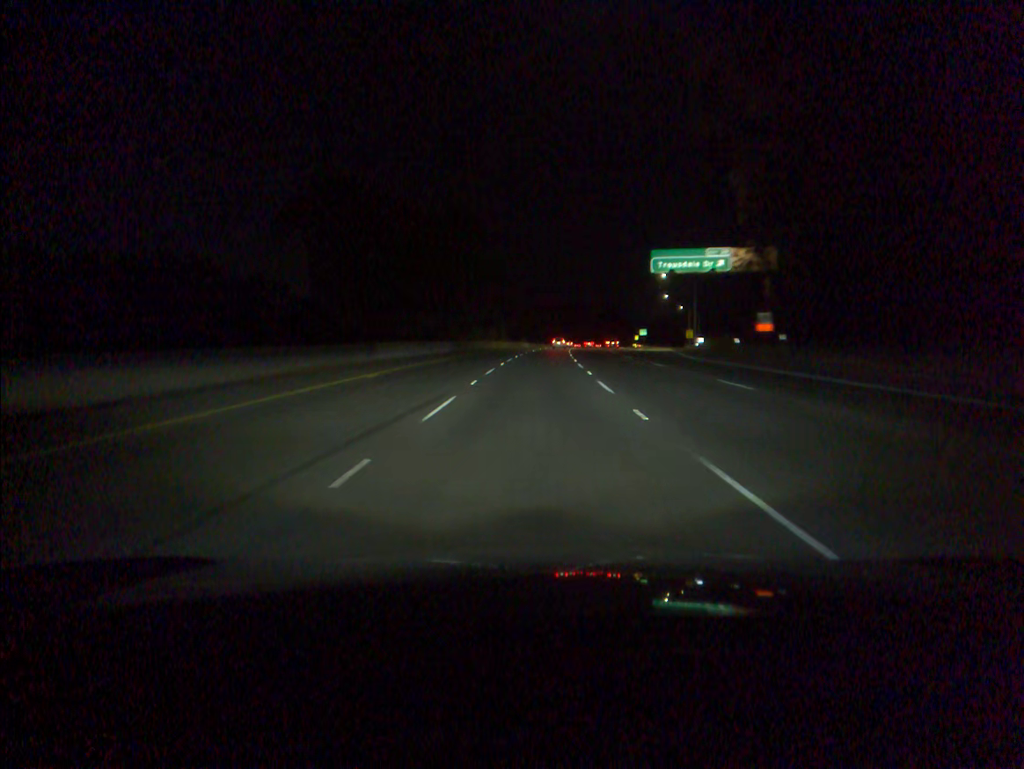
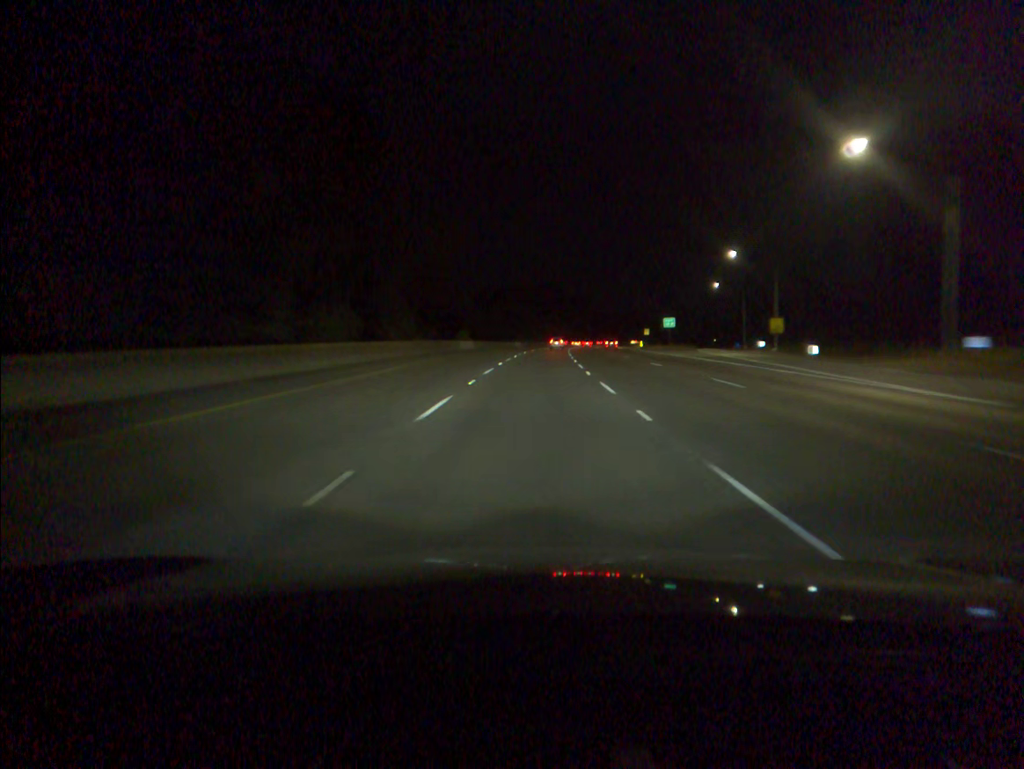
(+1.7, +73.2) m; +3°
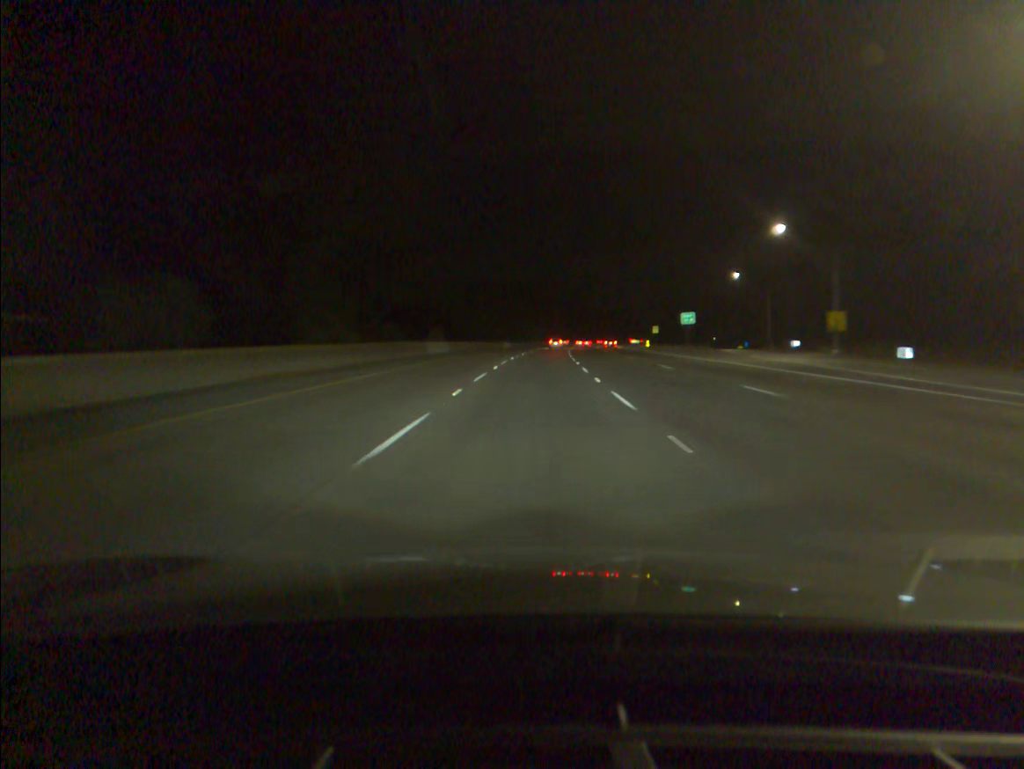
(+0.1, +18.3) m; +1°
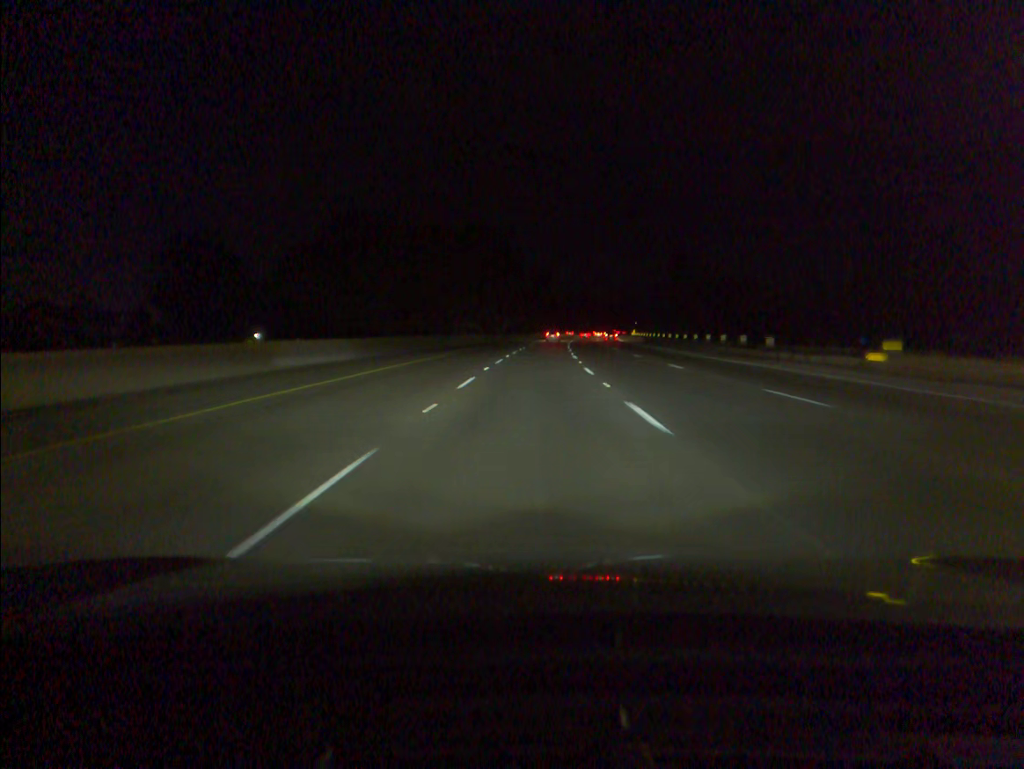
(+2.8, +91.5) m; +3°
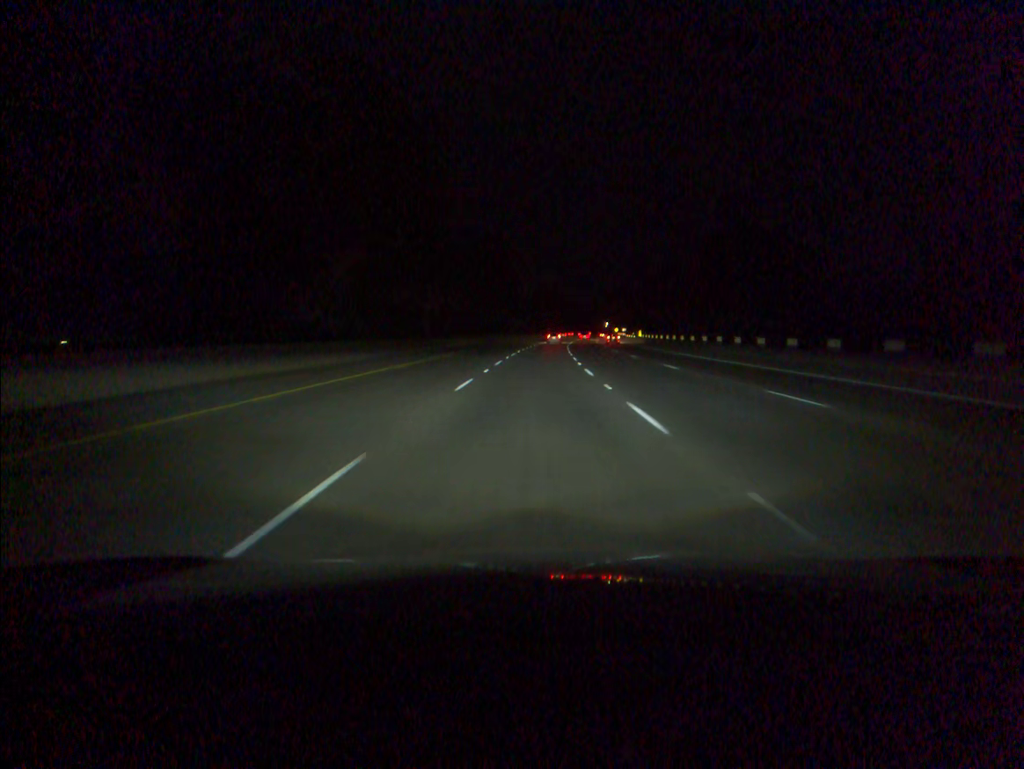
(+1.8, +73.1) m; +3°
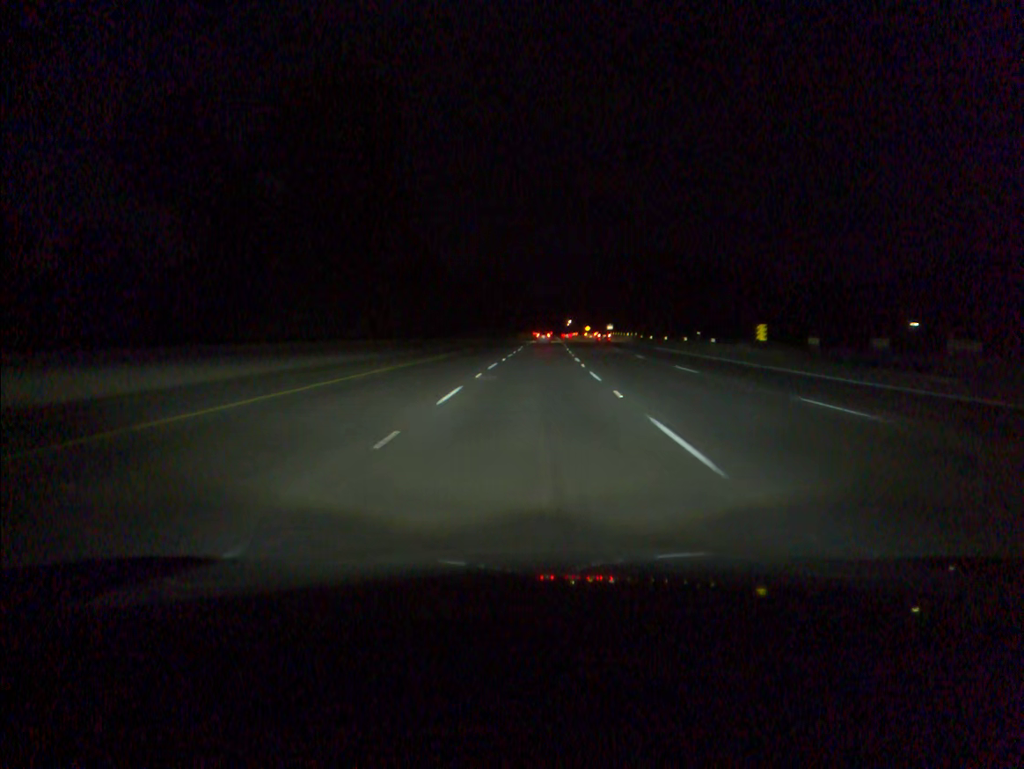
(+2.6, +90.8) m; +3°
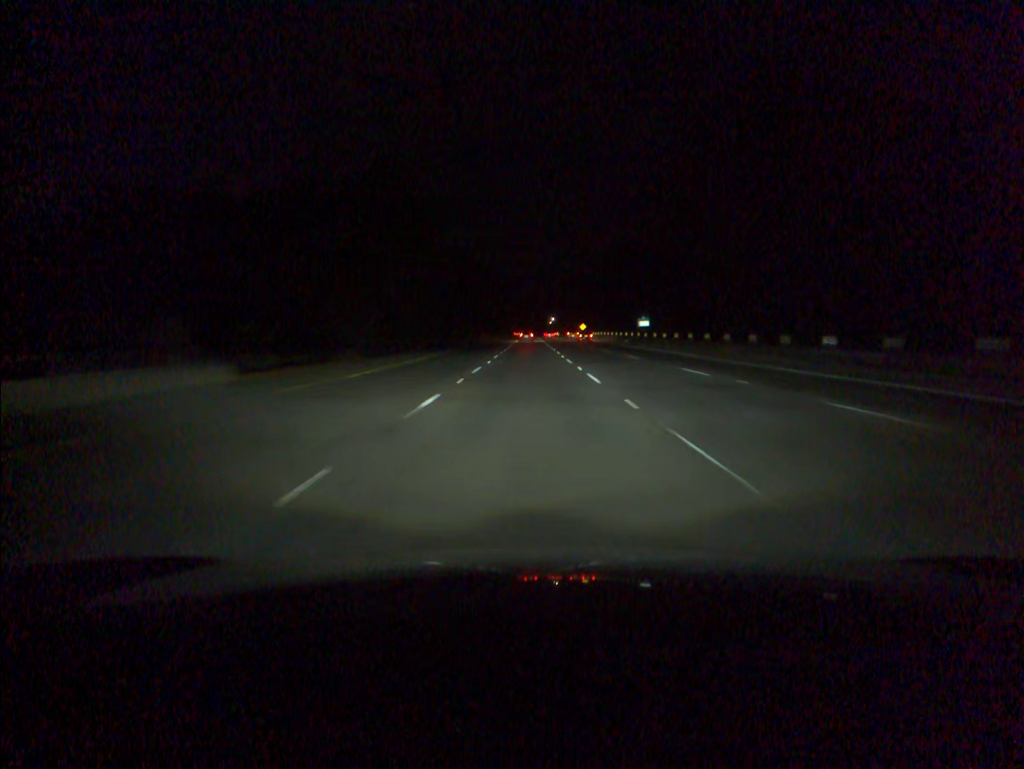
(+2.0, +90.4) m; +2°
